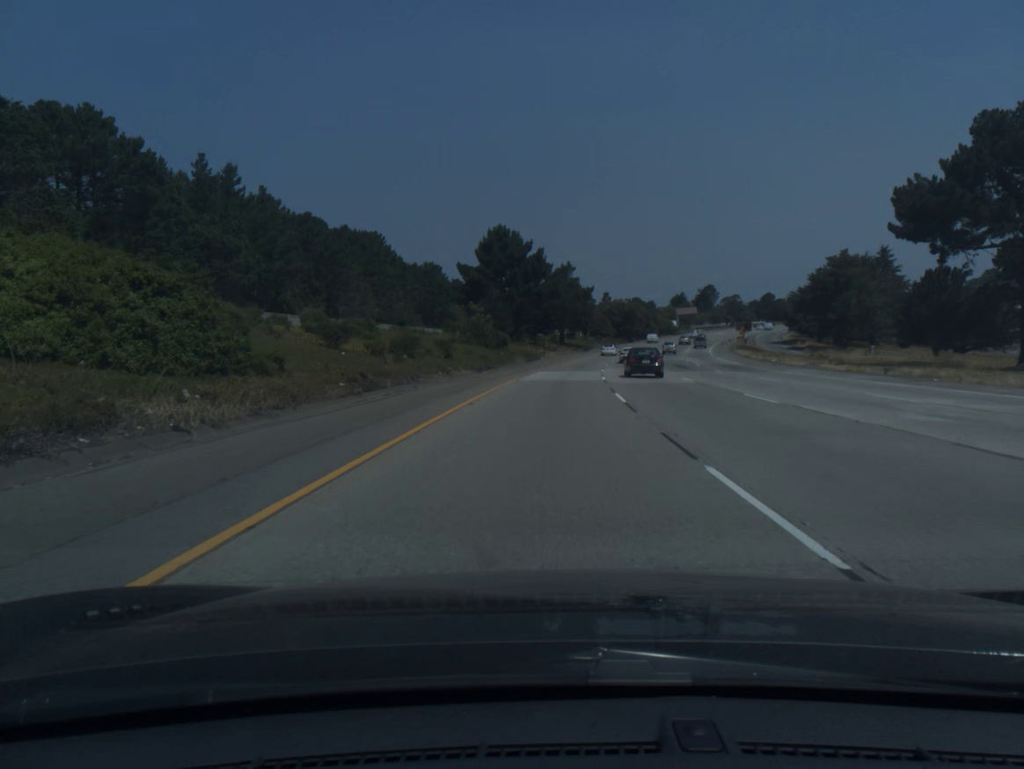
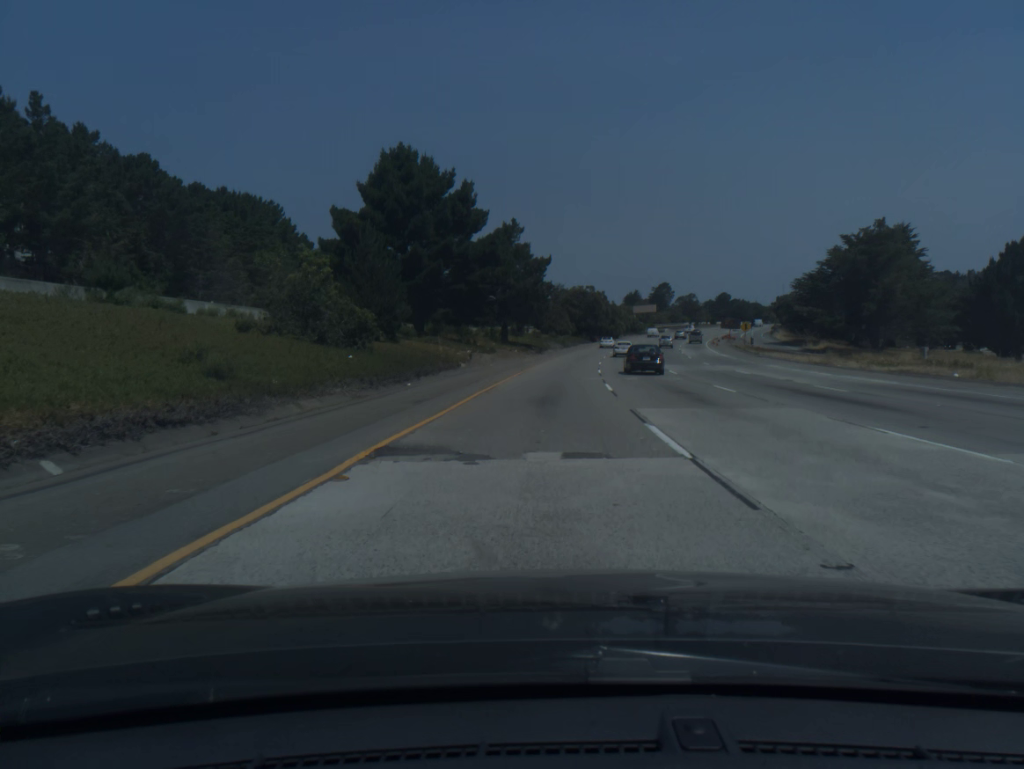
(+1.3, +39.3) m; +4°
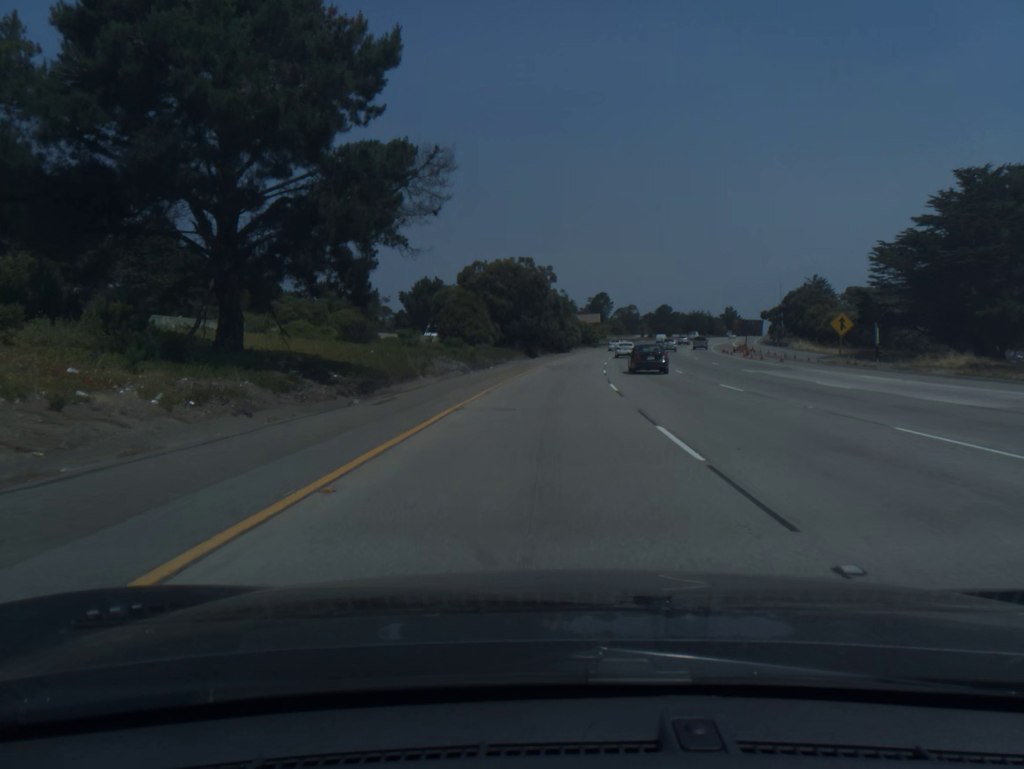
(+2.8, +58.9) m; +5°
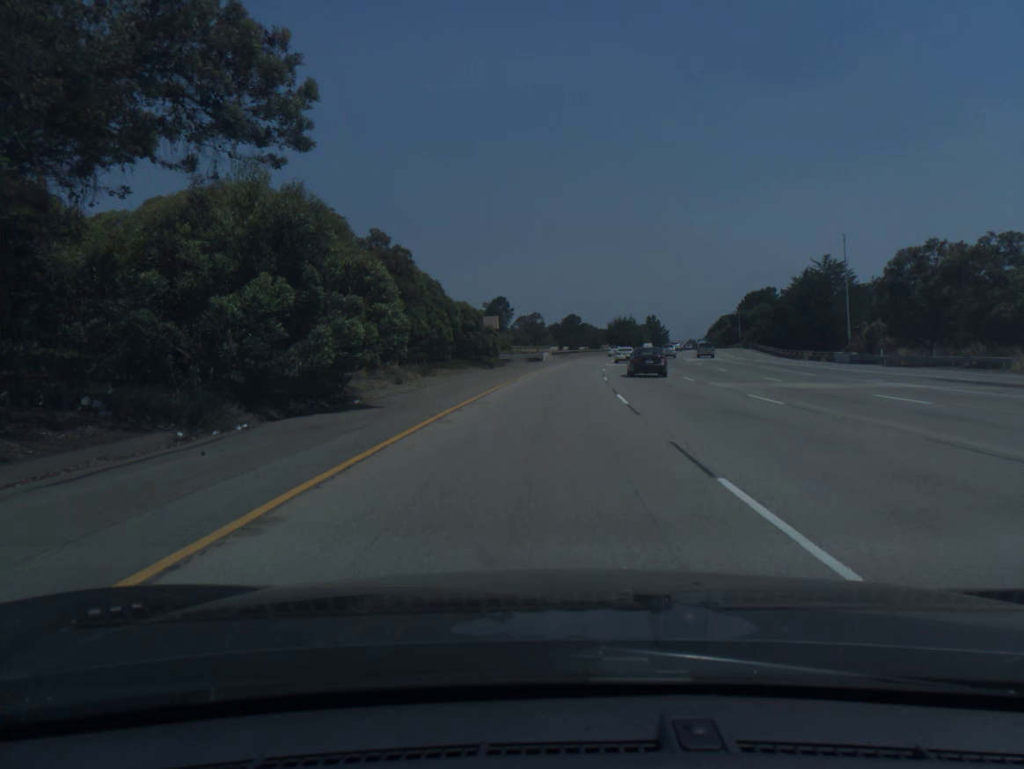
(+5.4, +78.0) m; +8°
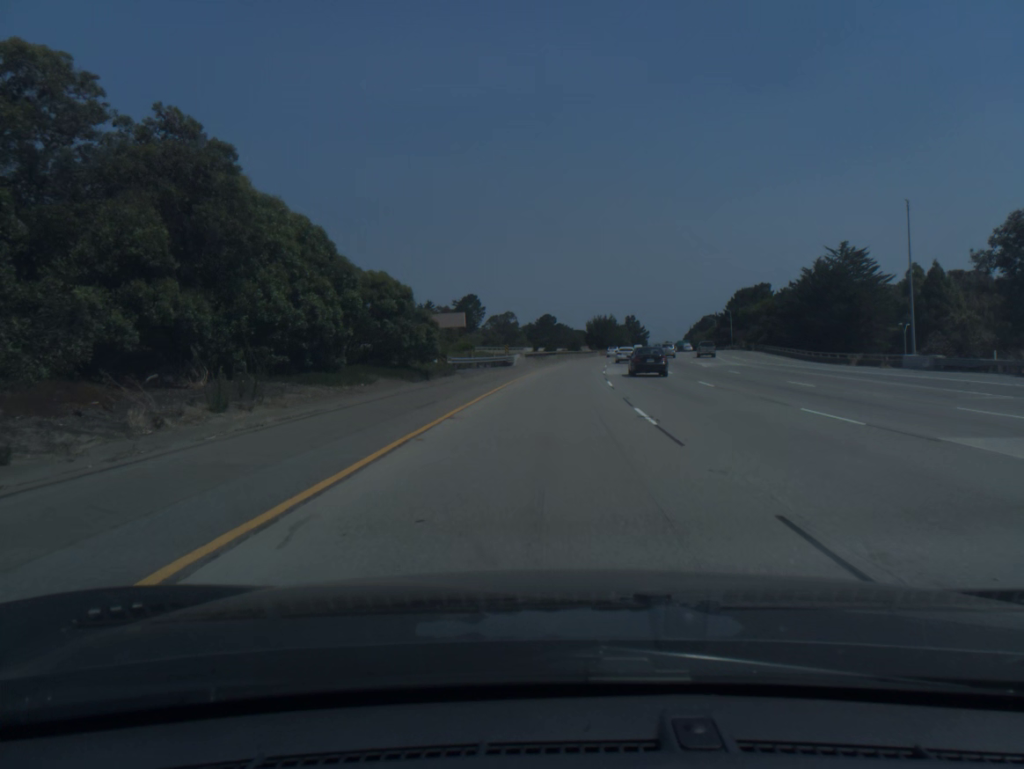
(+0.3, +19.5) m; +2°
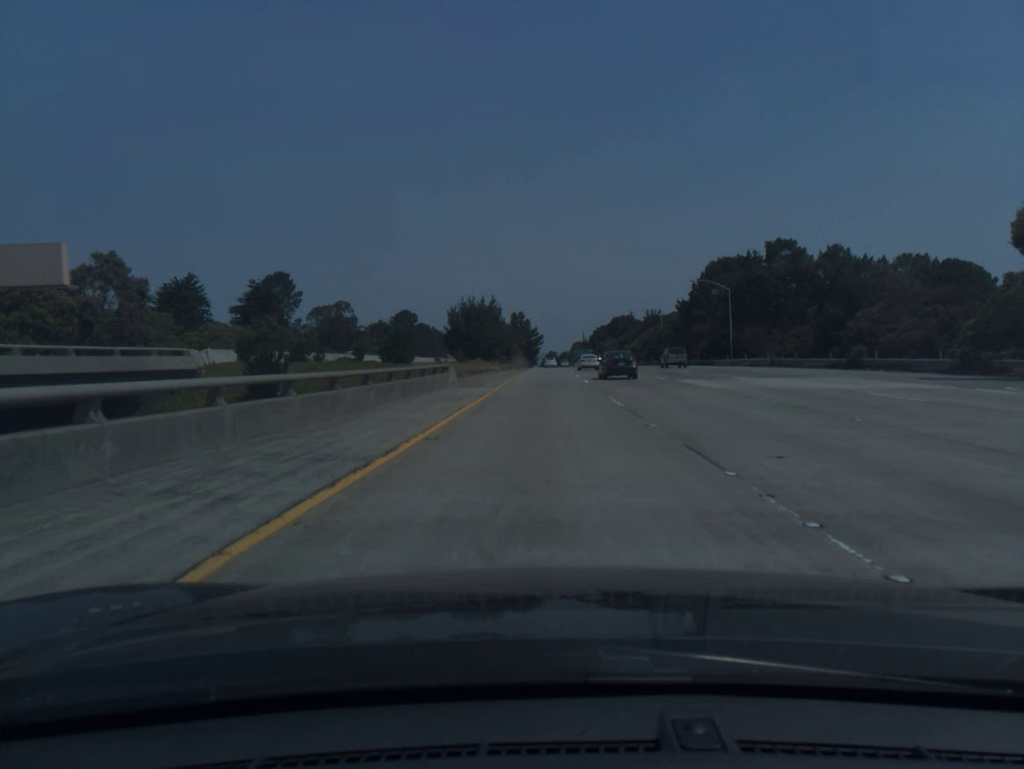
(+8.0, +96.8) m; +9°
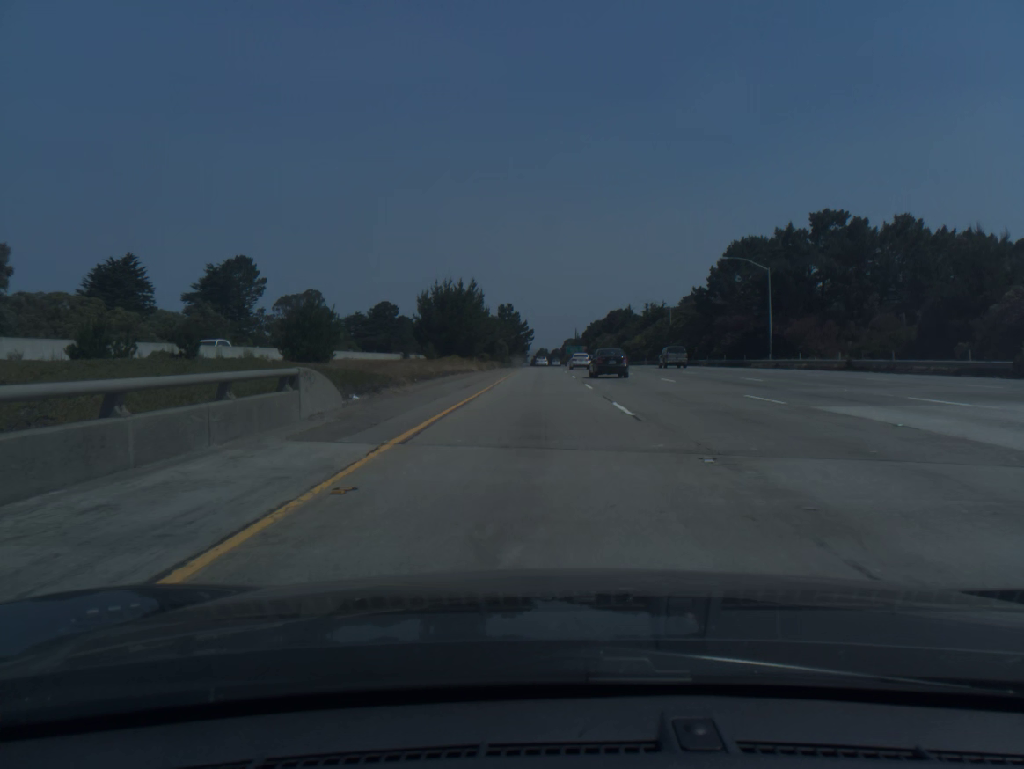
(+0.2, +19.5) m; +1°
